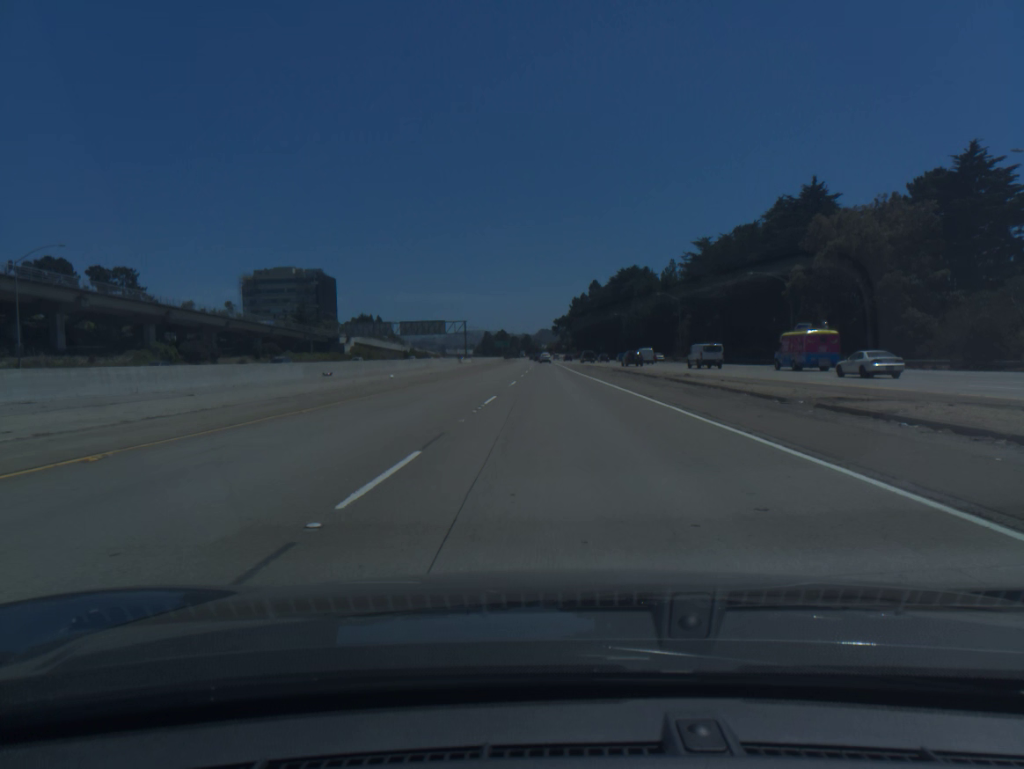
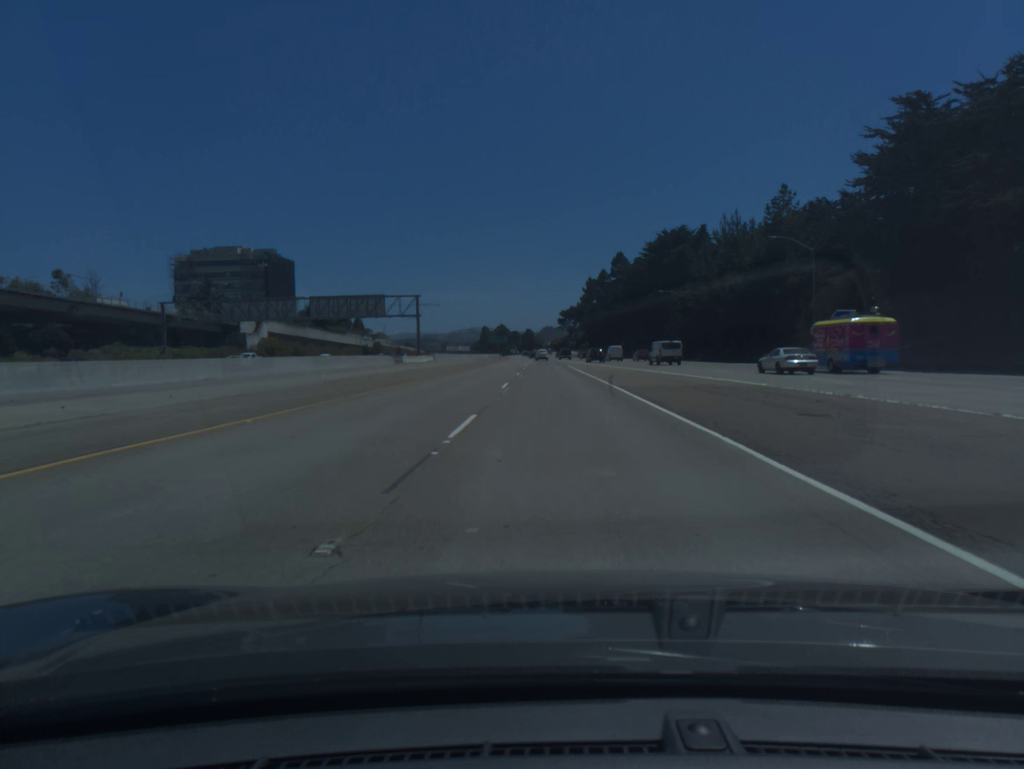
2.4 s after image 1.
(-0.3, +68.8) m; 0°
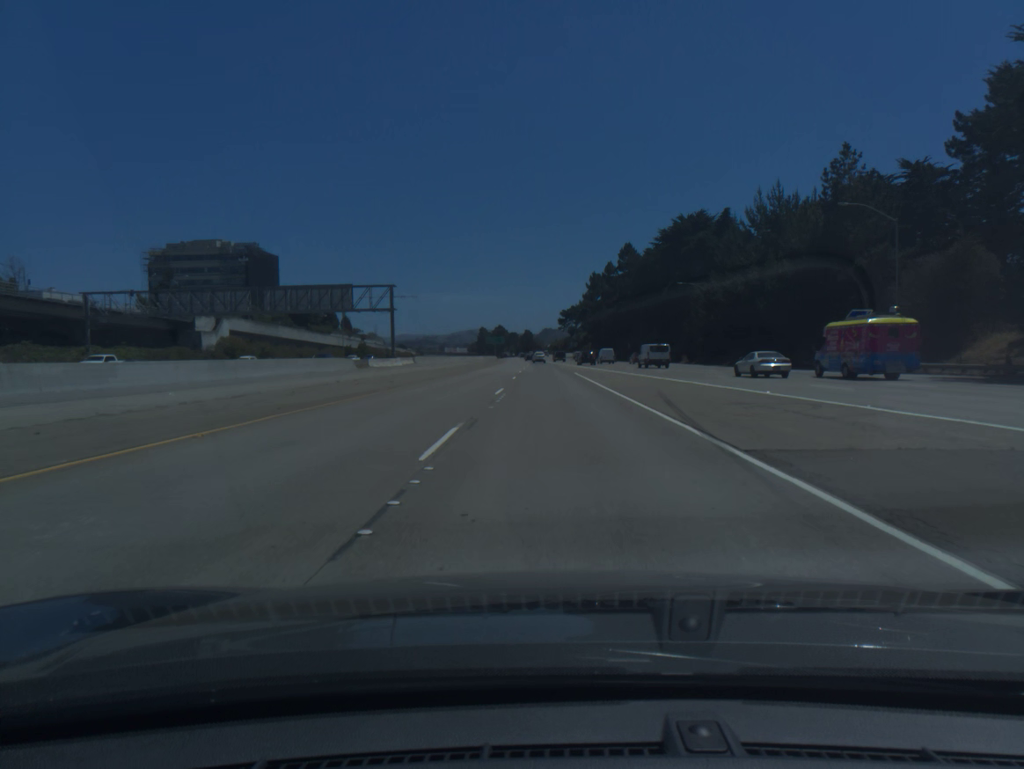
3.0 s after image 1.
(0.0, +16.8) m; 0°
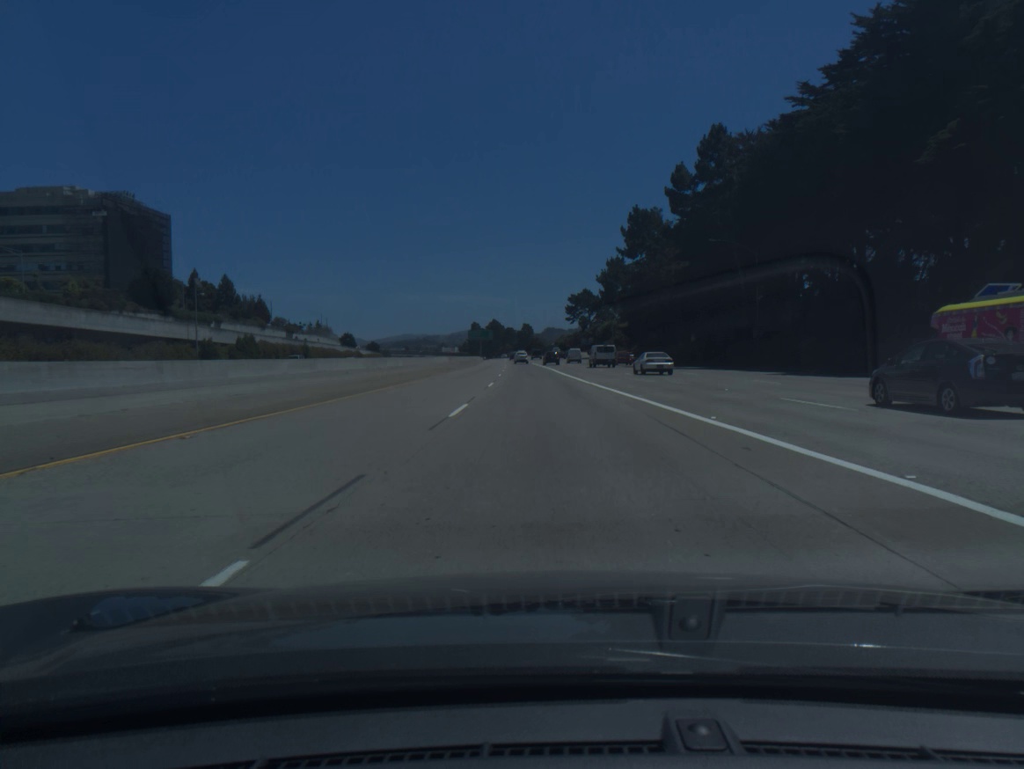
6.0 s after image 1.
(-0.1, +82.1) m; 0°
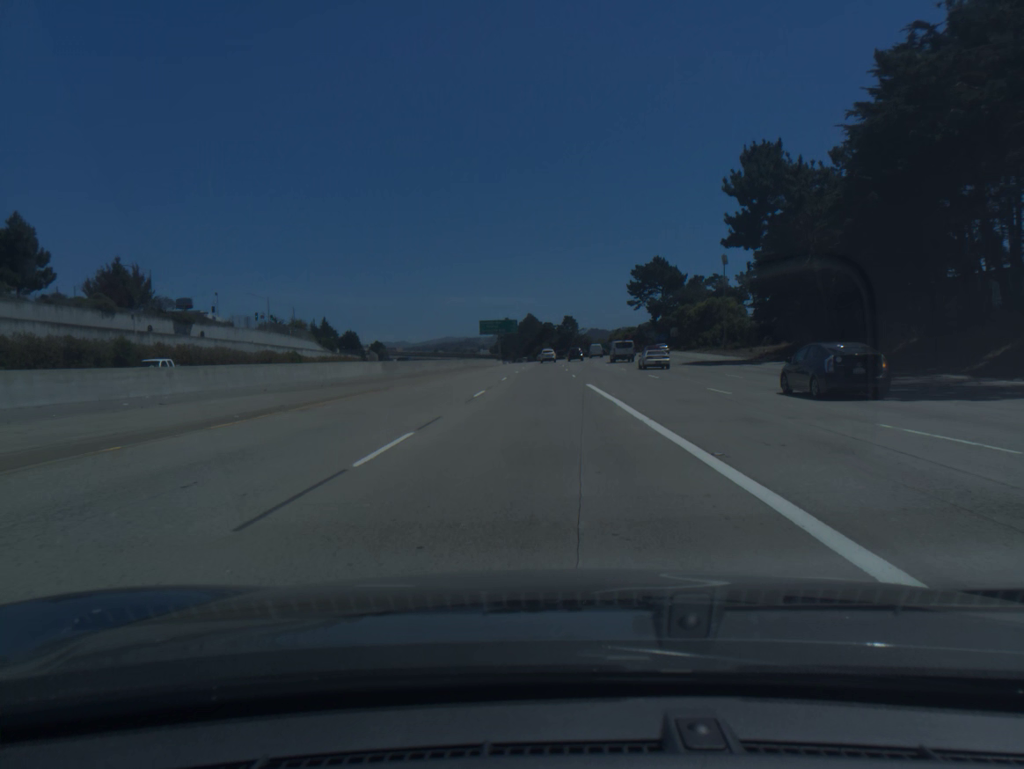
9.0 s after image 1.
(-1.8, +79.8) m; -3°
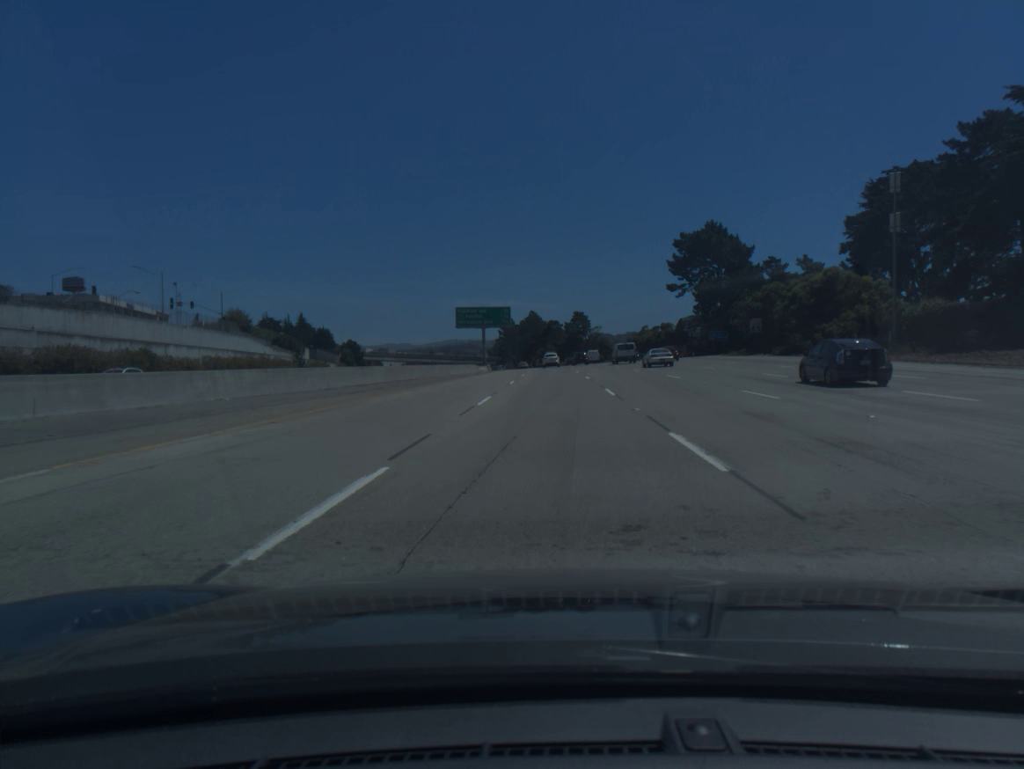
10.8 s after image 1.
(-0.3, +48.2) m; 0°
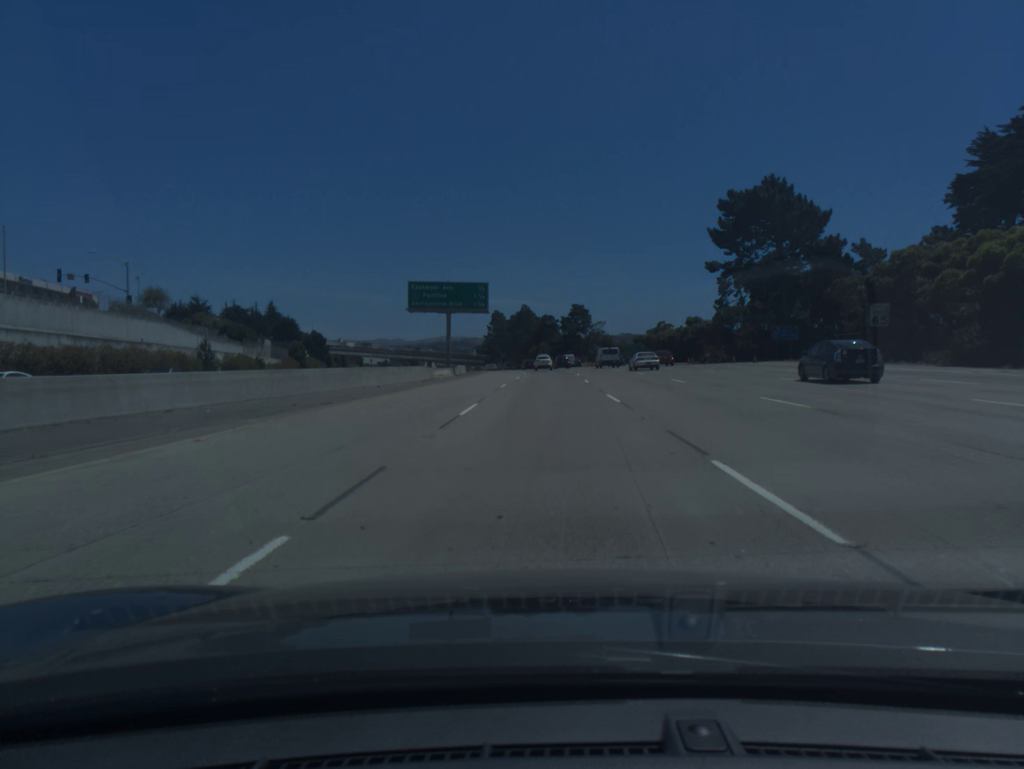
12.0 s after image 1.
(+0.2, +32.3) m; +1°
